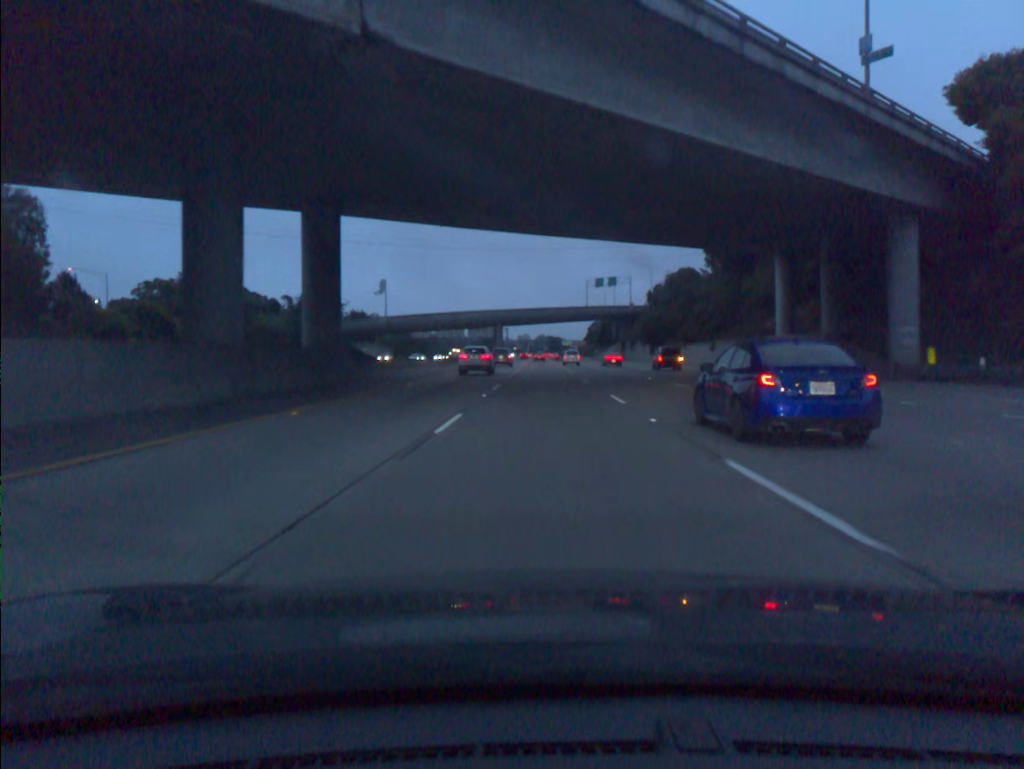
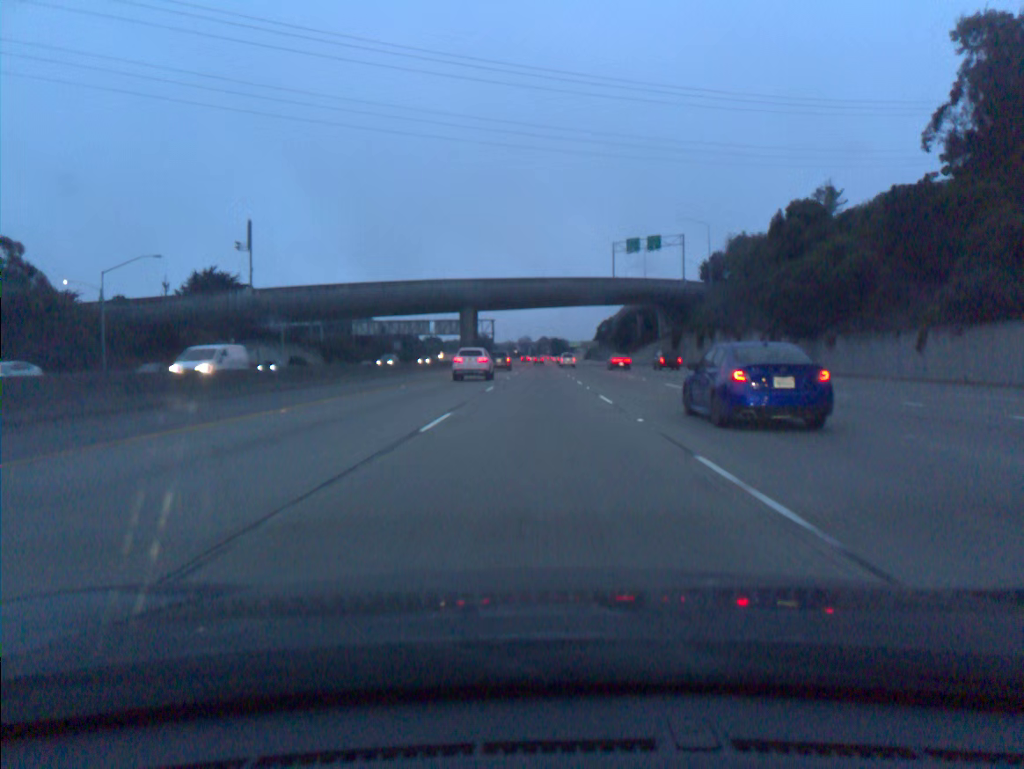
(+0.3, +72.5) m; 0°
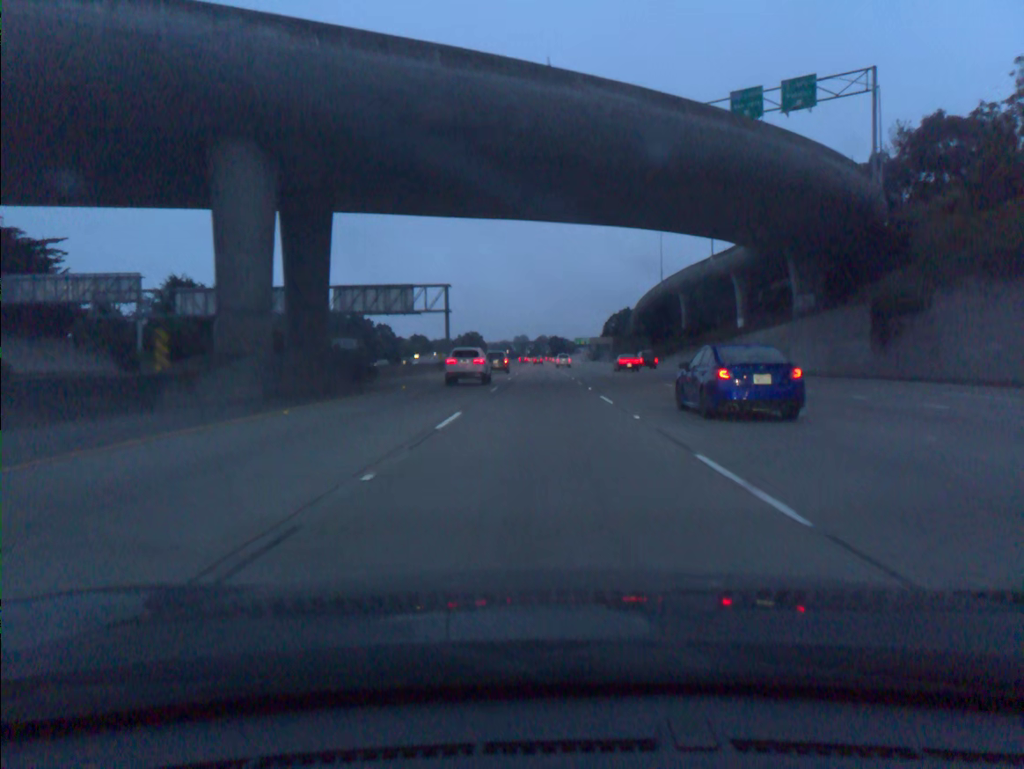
(-0.1, +72.7) m; 0°
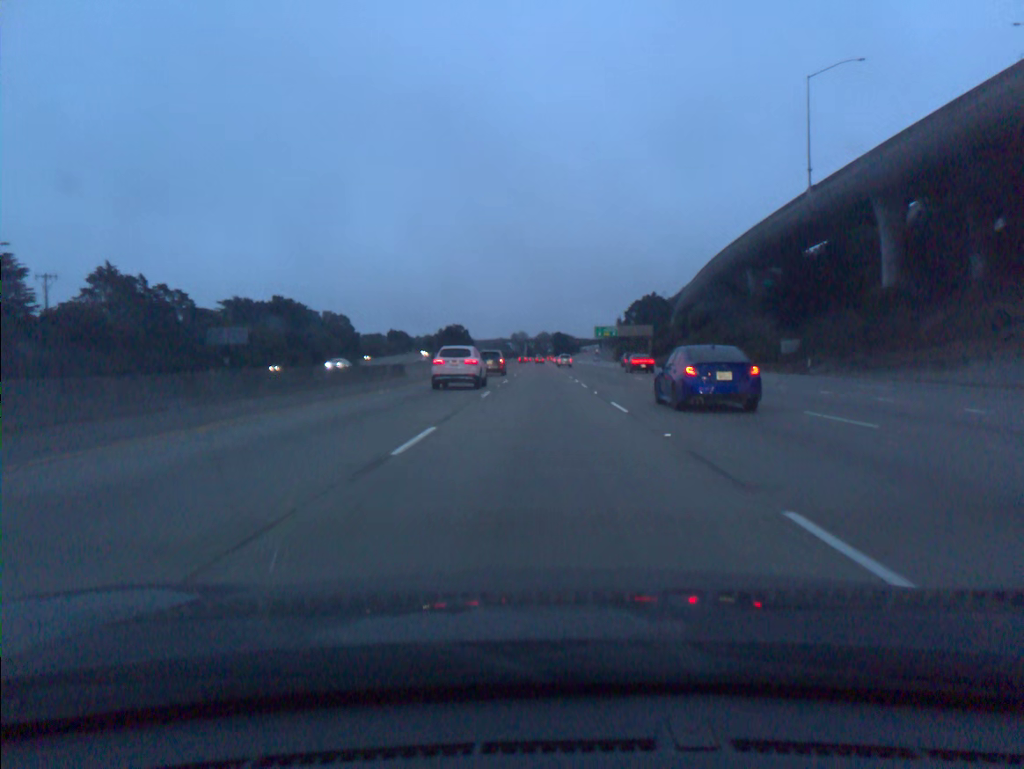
(0.0, +91.4) m; 0°
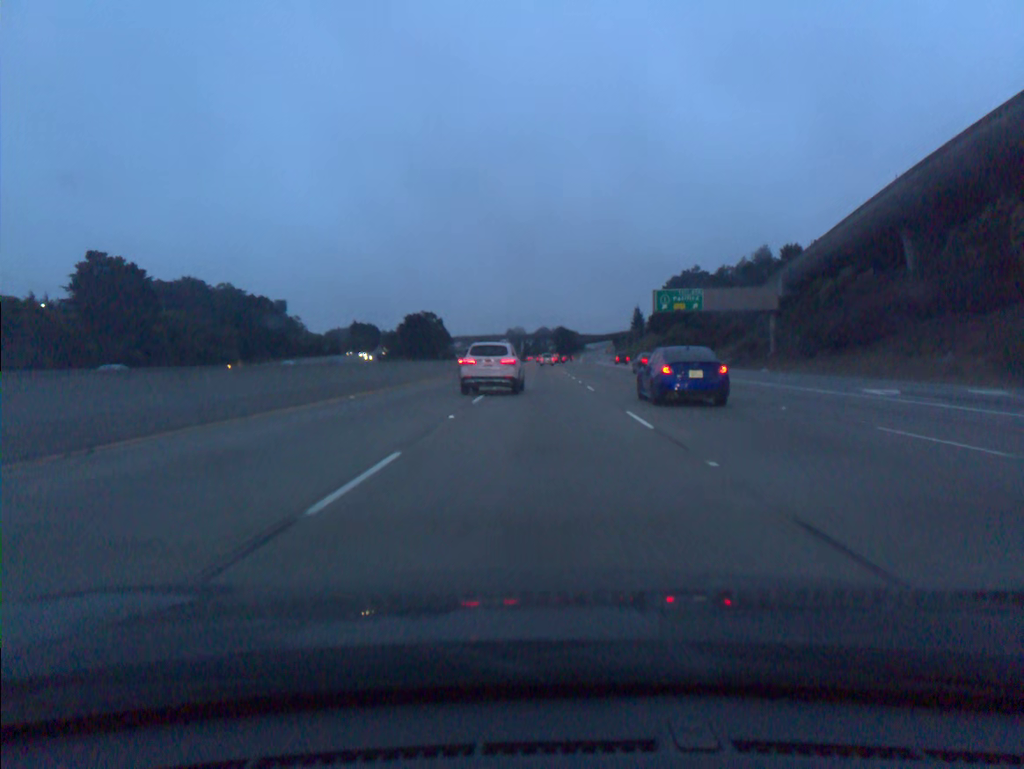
(0.0, +91.4) m; 0°
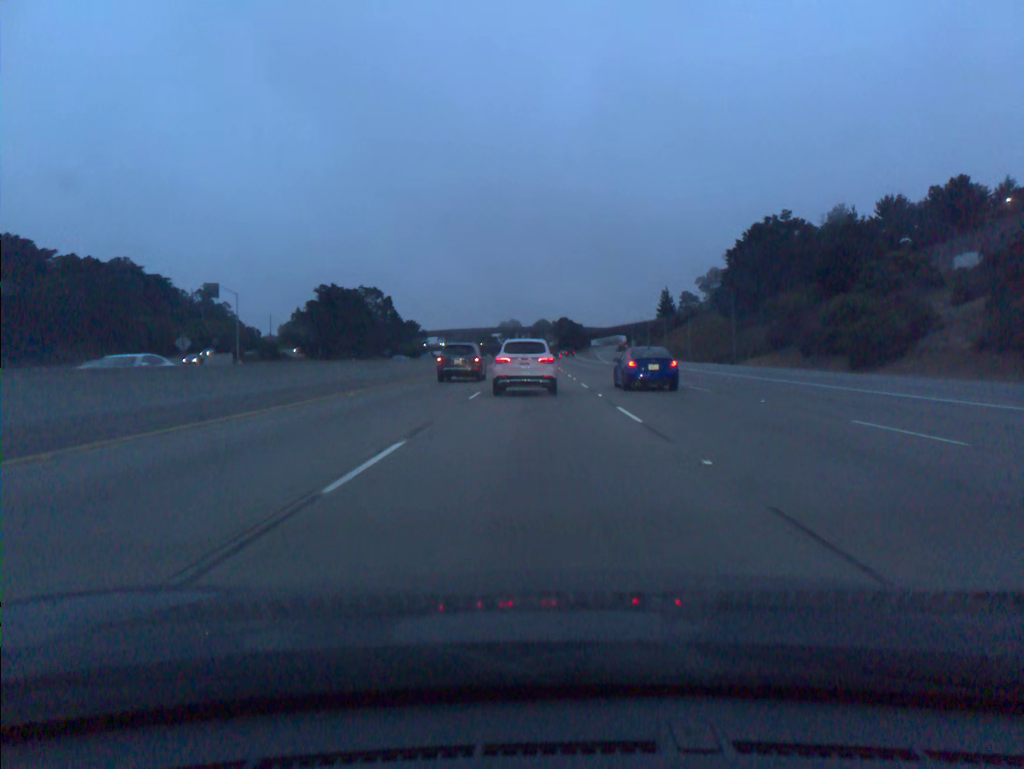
(+0.1, +87.2) m; 0°
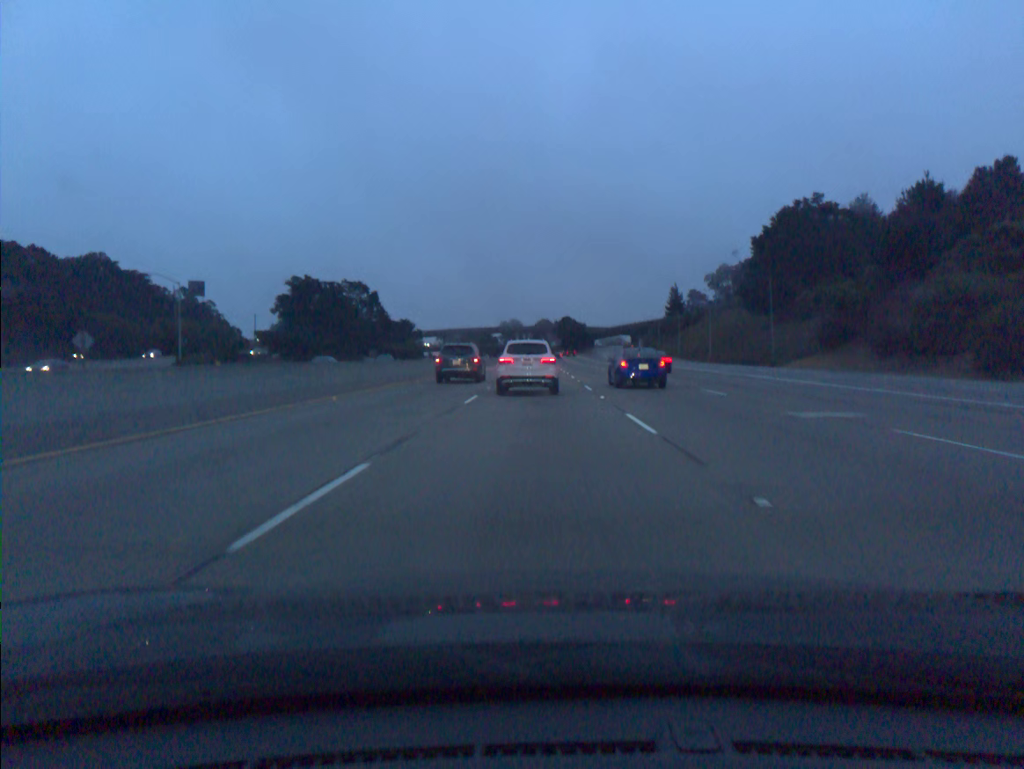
(0.0, +16.4) m; 0°
